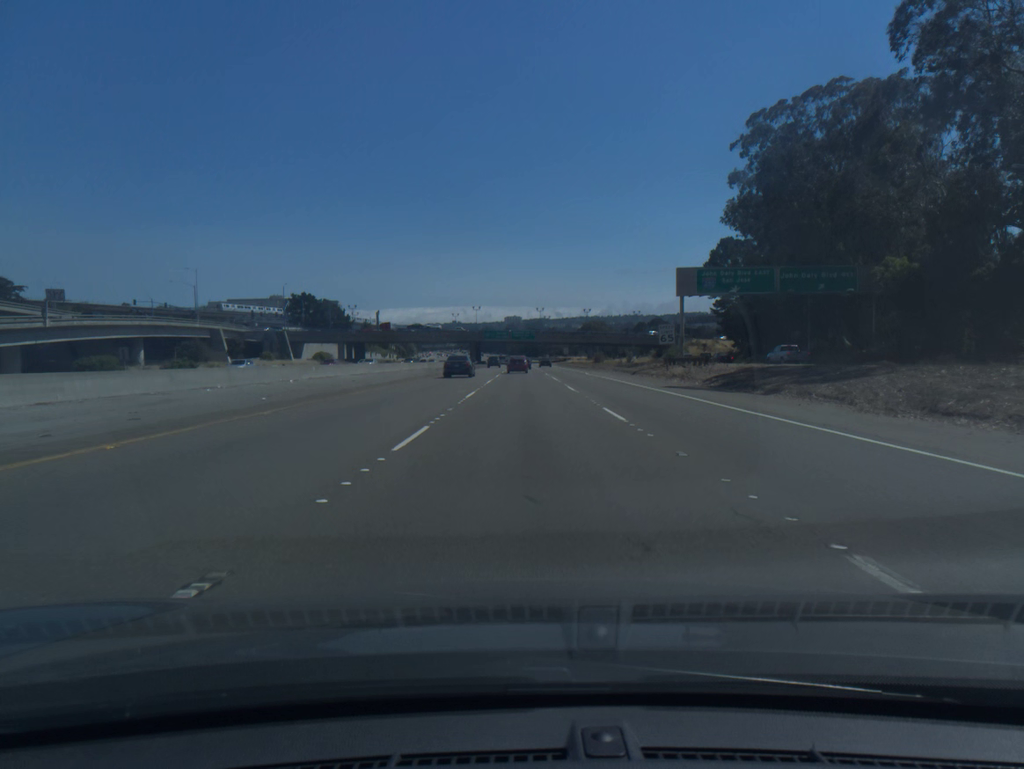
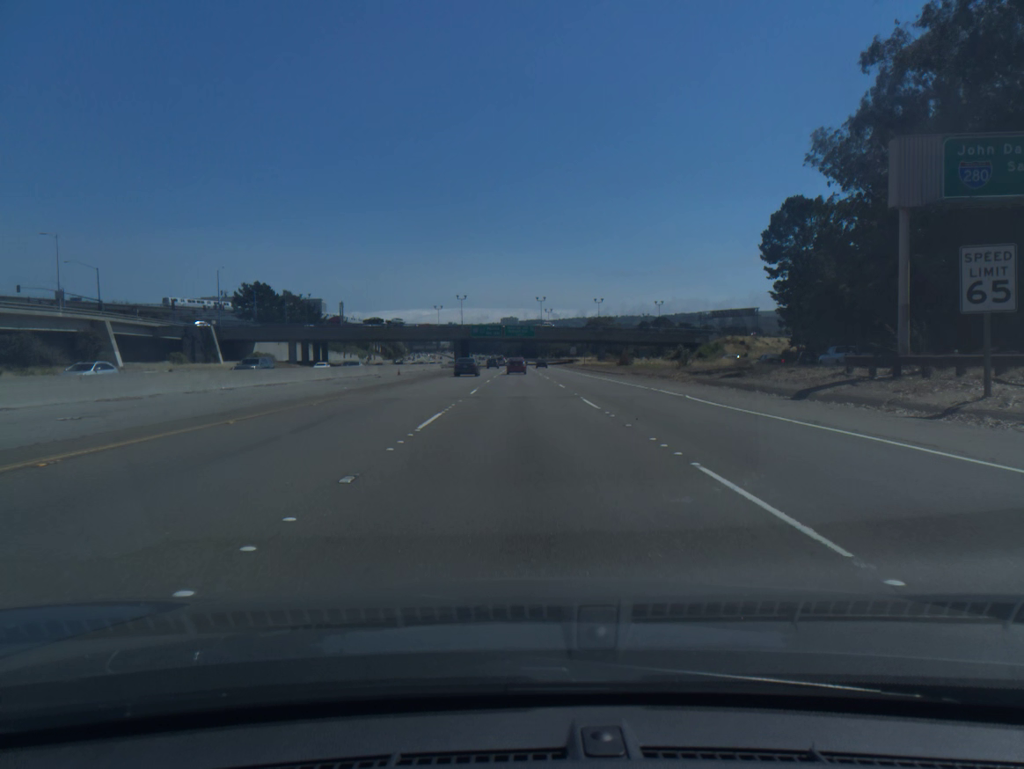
(+0.1, +40.4) m; 0°
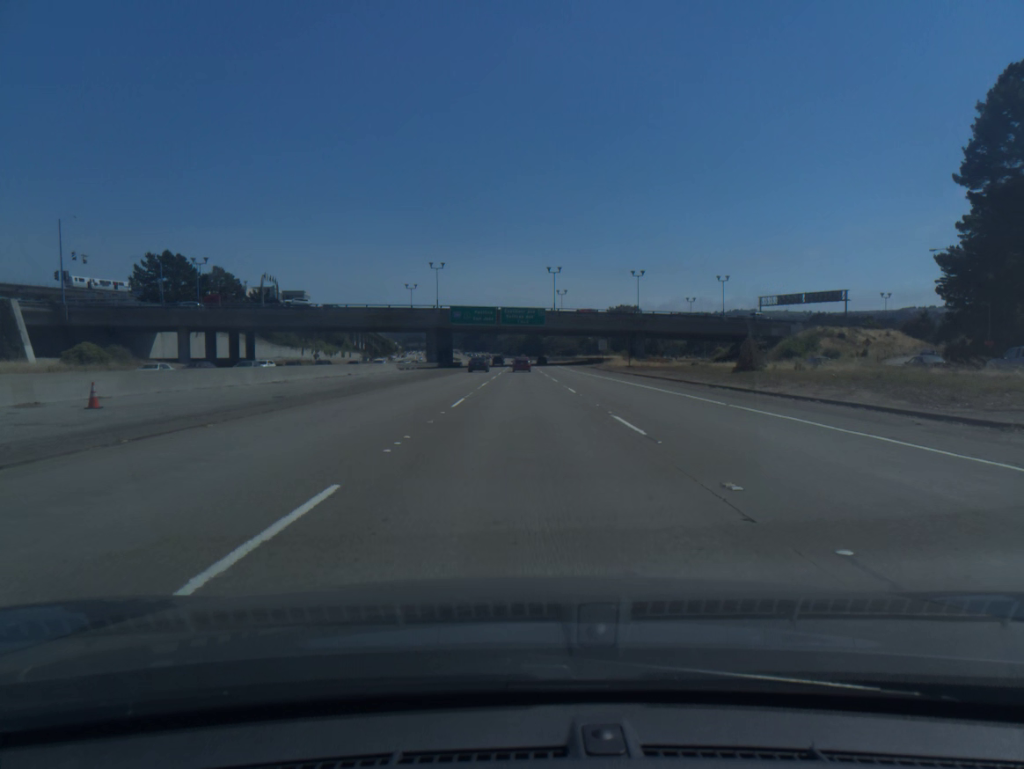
(-0.1, +53.9) m; 0°
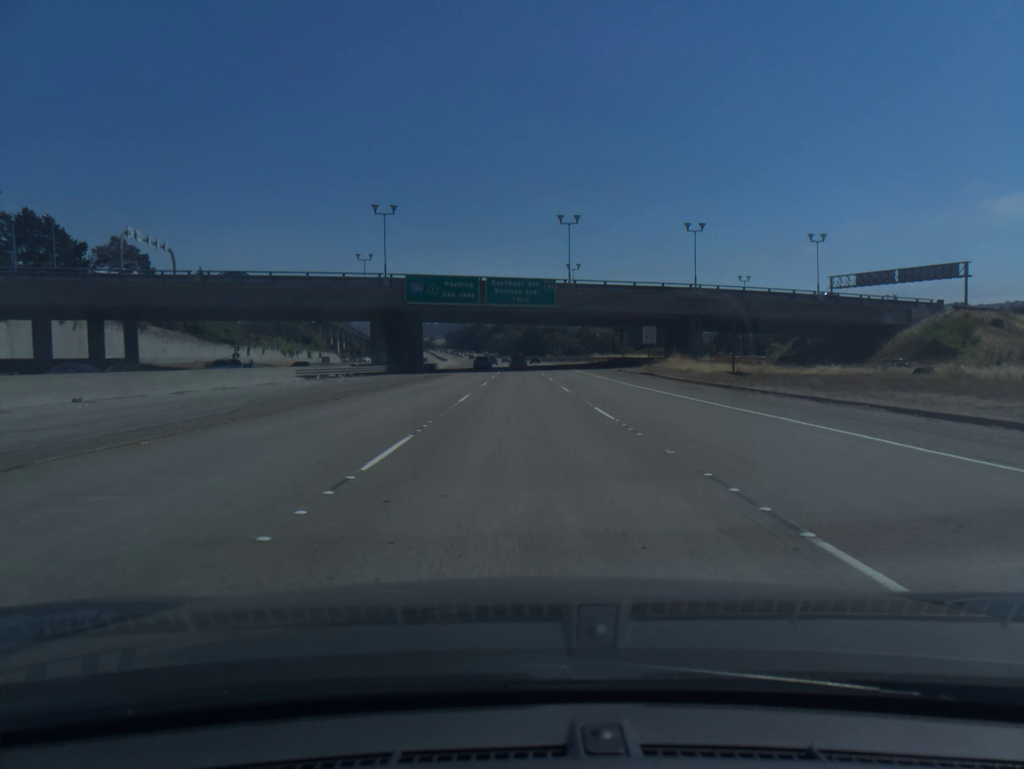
(0.0, +41.0) m; 0°
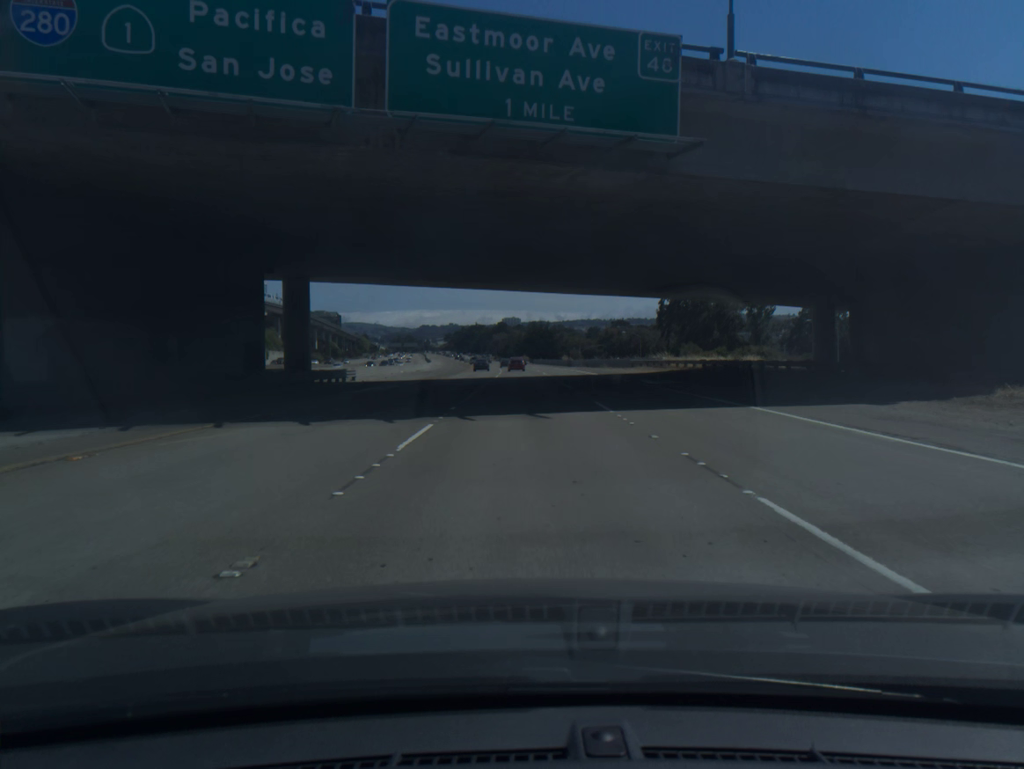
(-0.1, +56.2) m; 0°
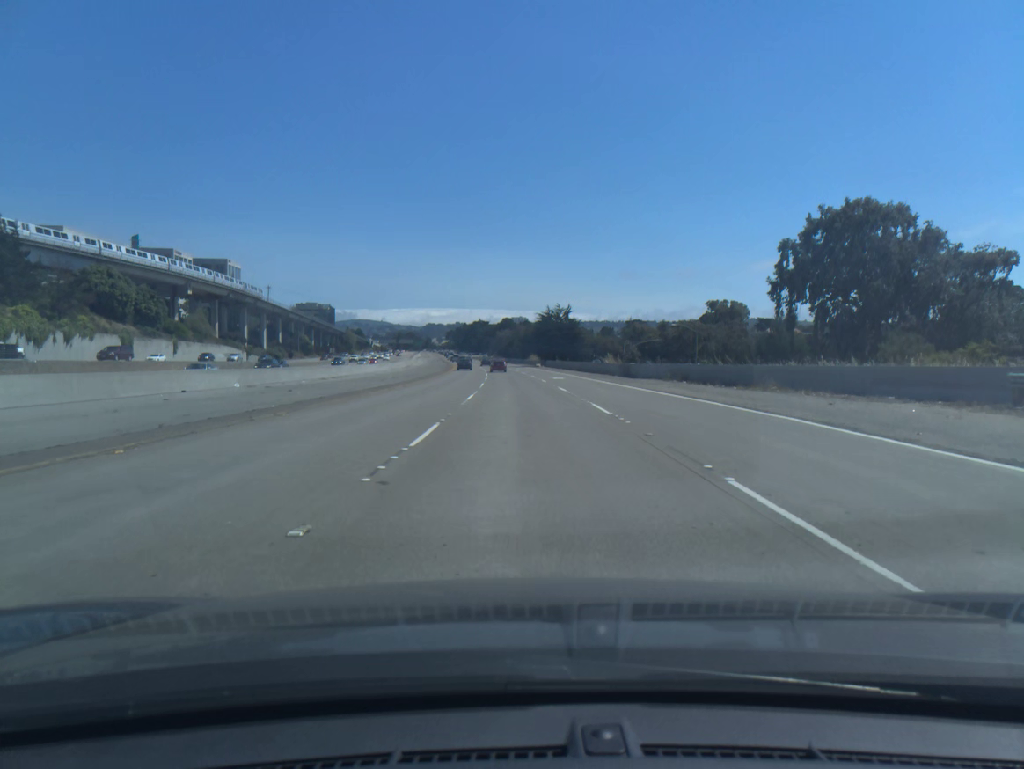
(+0.1, +57.2) m; 0°
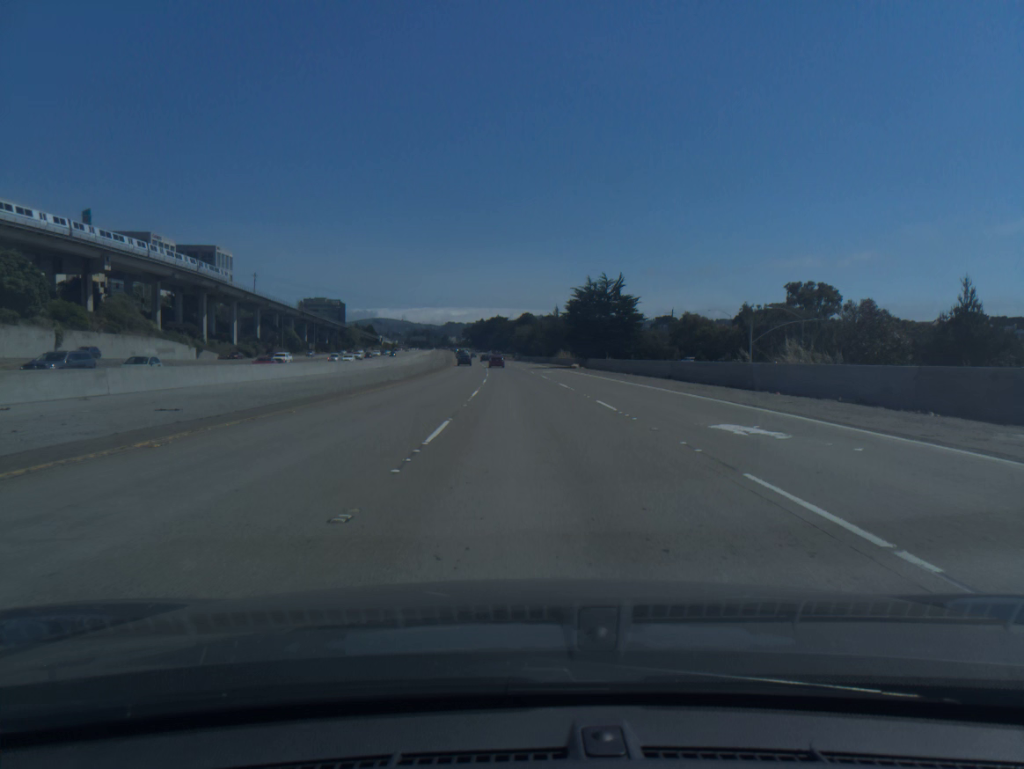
(-0.6, +43.0) m; -2°
